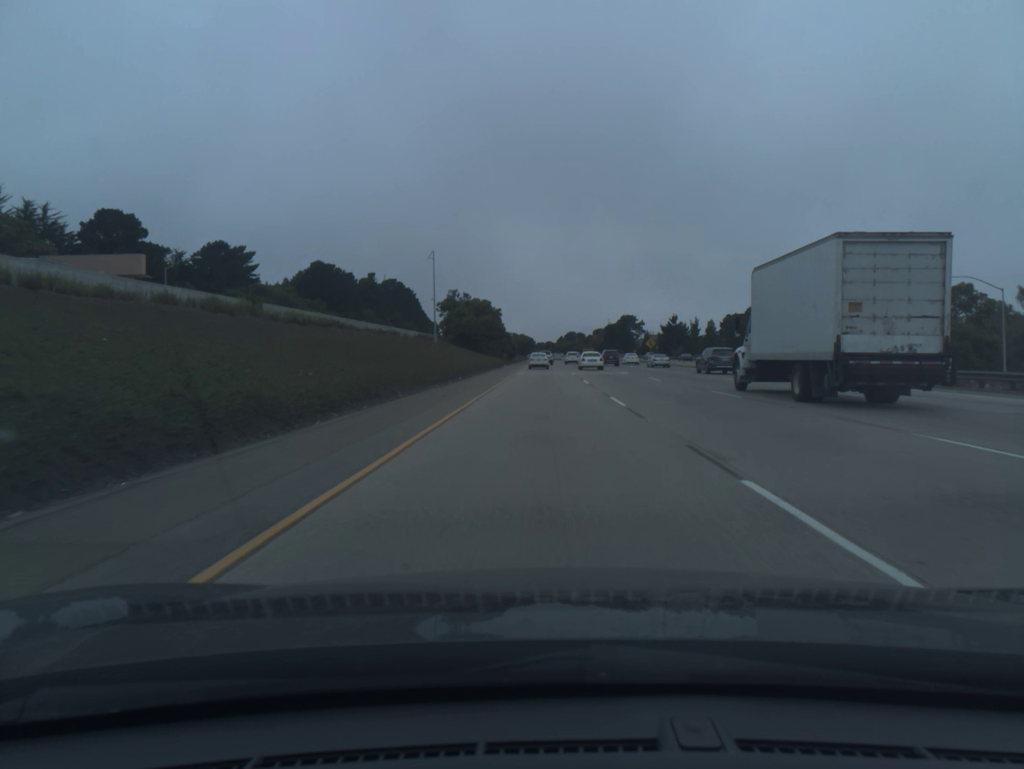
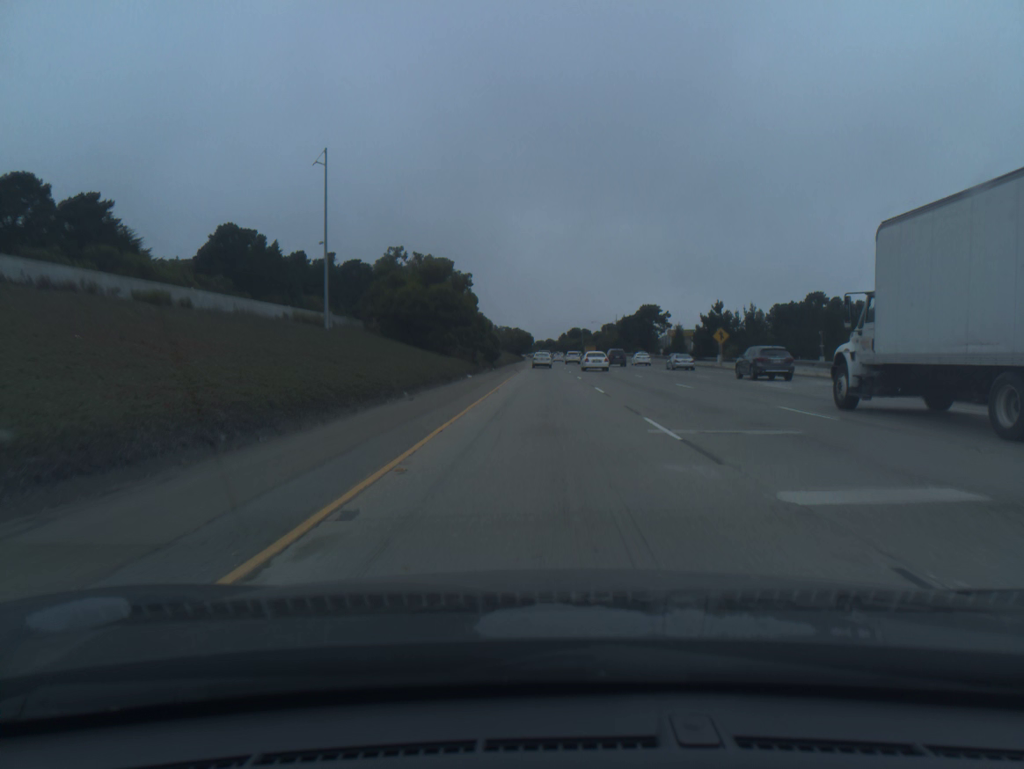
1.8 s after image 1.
(-0.1, +50.7) m; 0°
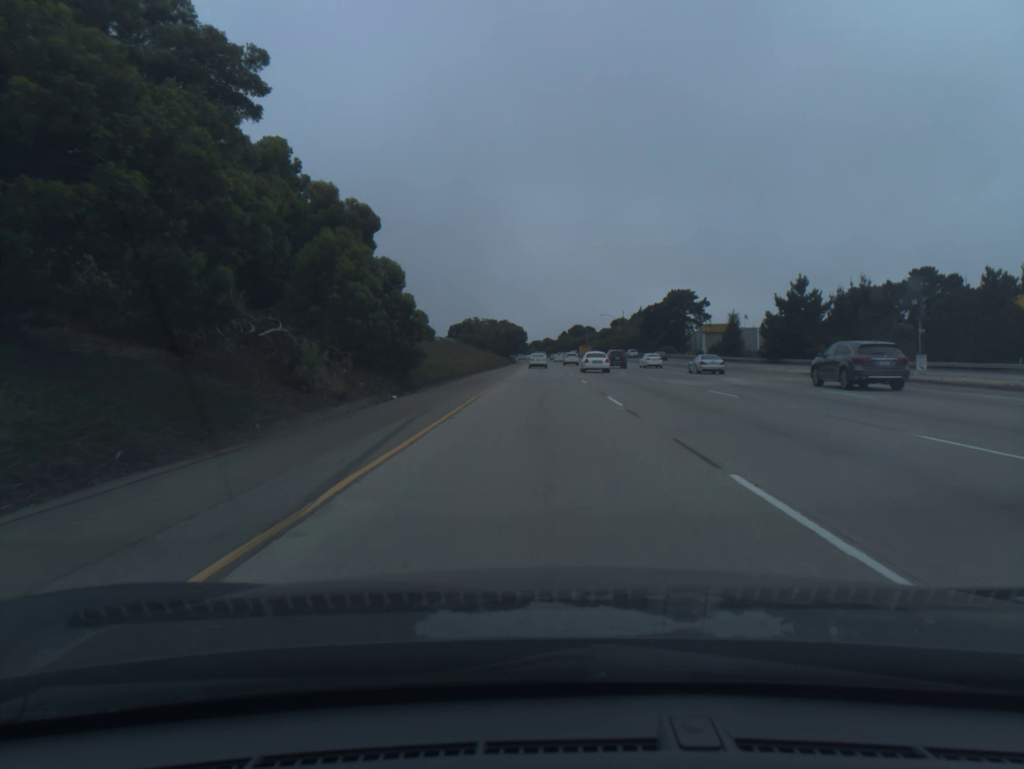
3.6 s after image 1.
(+0.2, +51.6) m; 0°
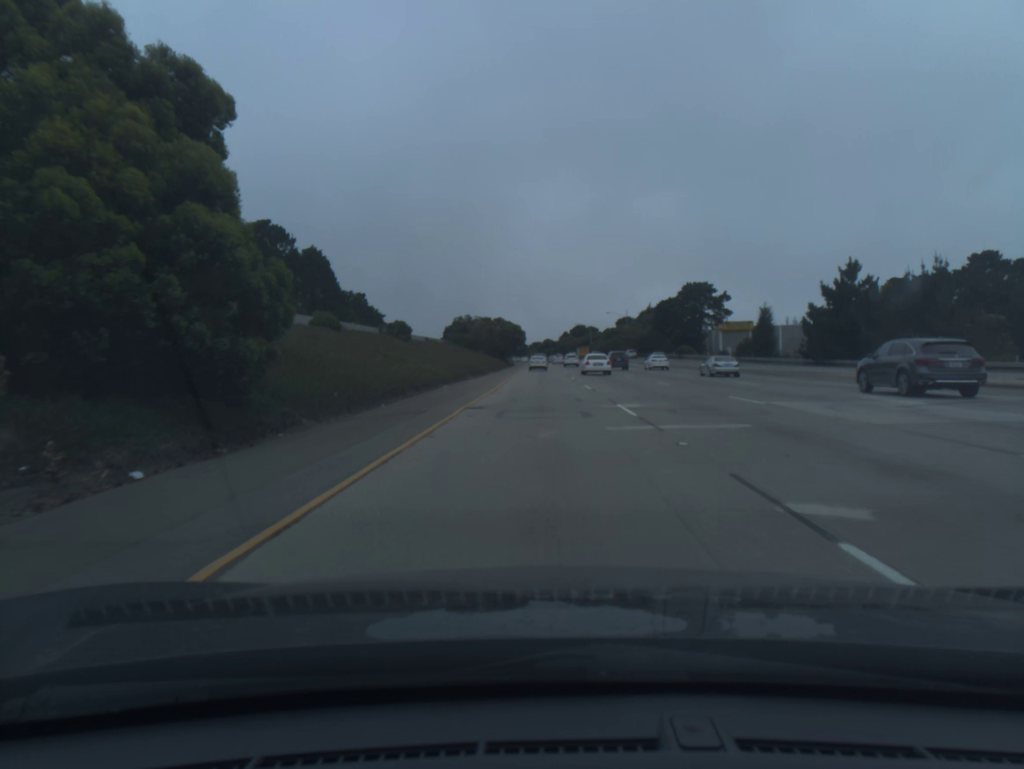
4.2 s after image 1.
(0.0, +17.4) m; 0°
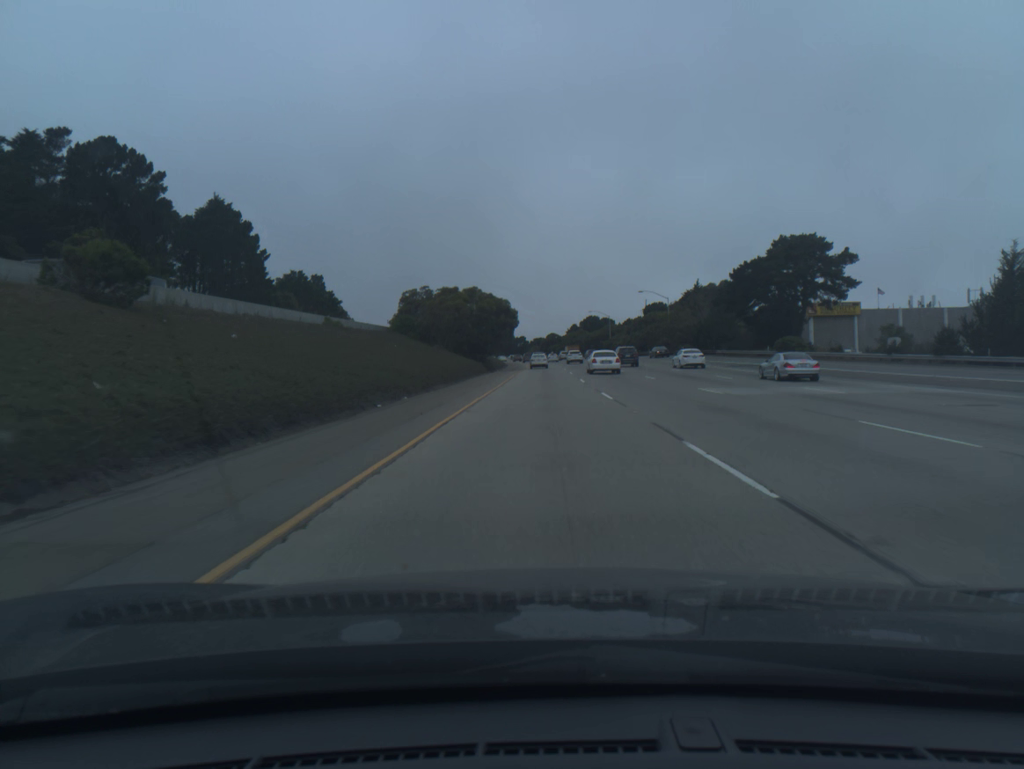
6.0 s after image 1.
(-0.1, +52.8) m; 0°
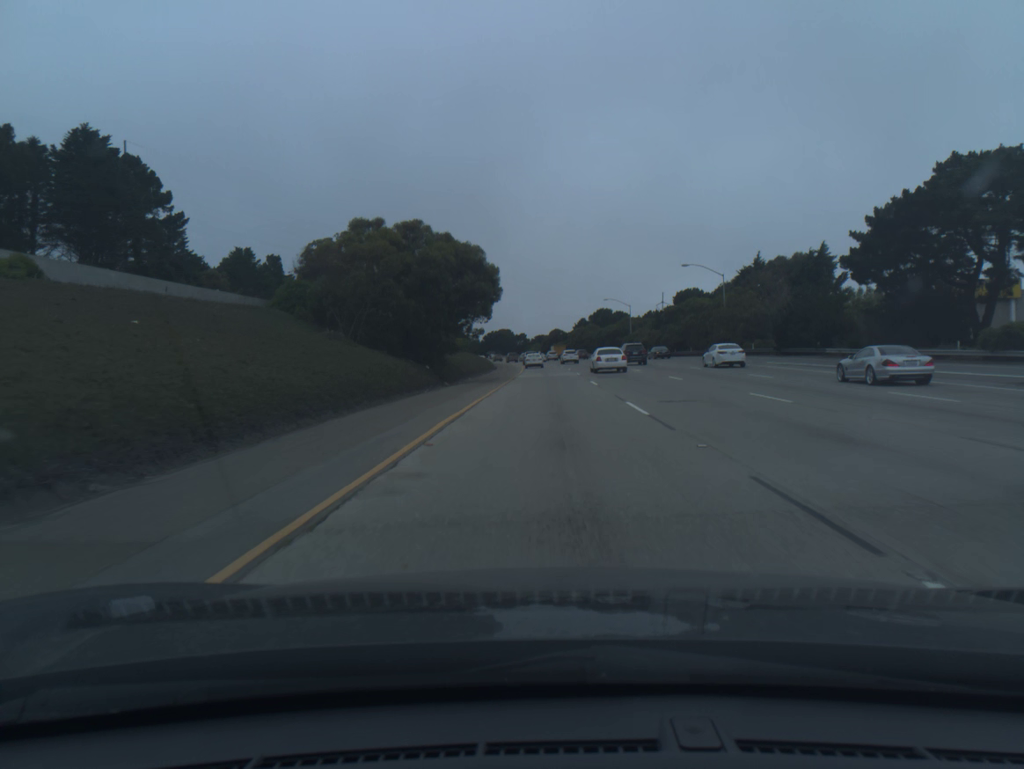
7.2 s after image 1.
(0.0, +35.7) m; 0°
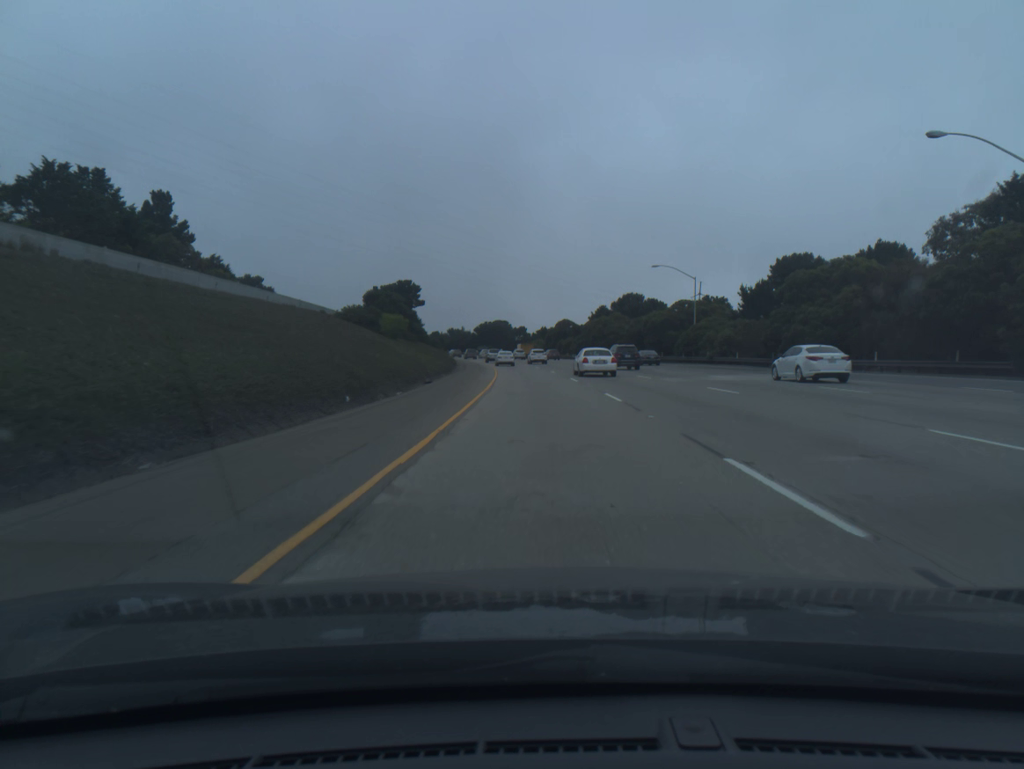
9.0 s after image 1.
(+0.1, +54.0) m; 0°
